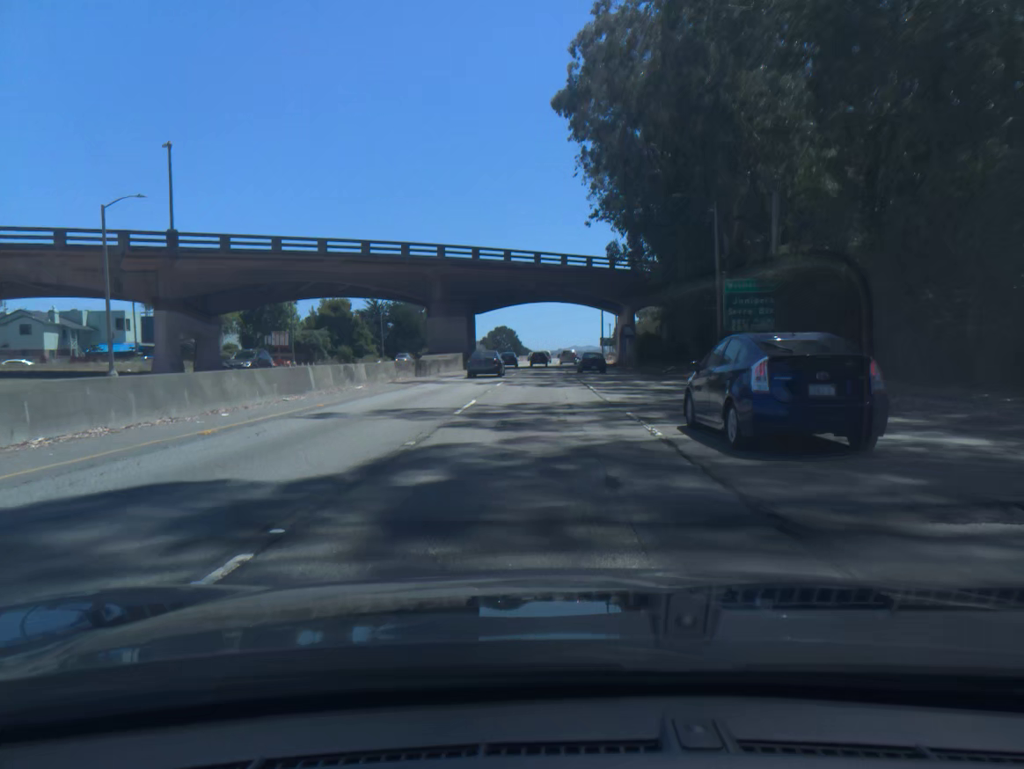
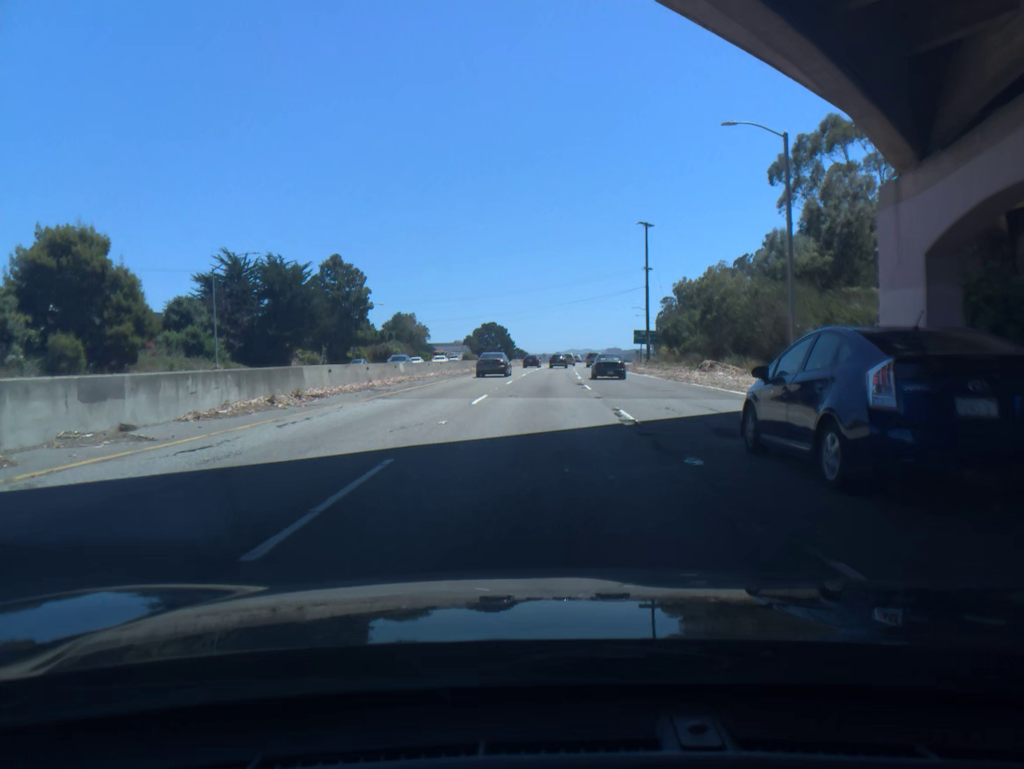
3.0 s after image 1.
(+0.2, +70.0) m; 0°
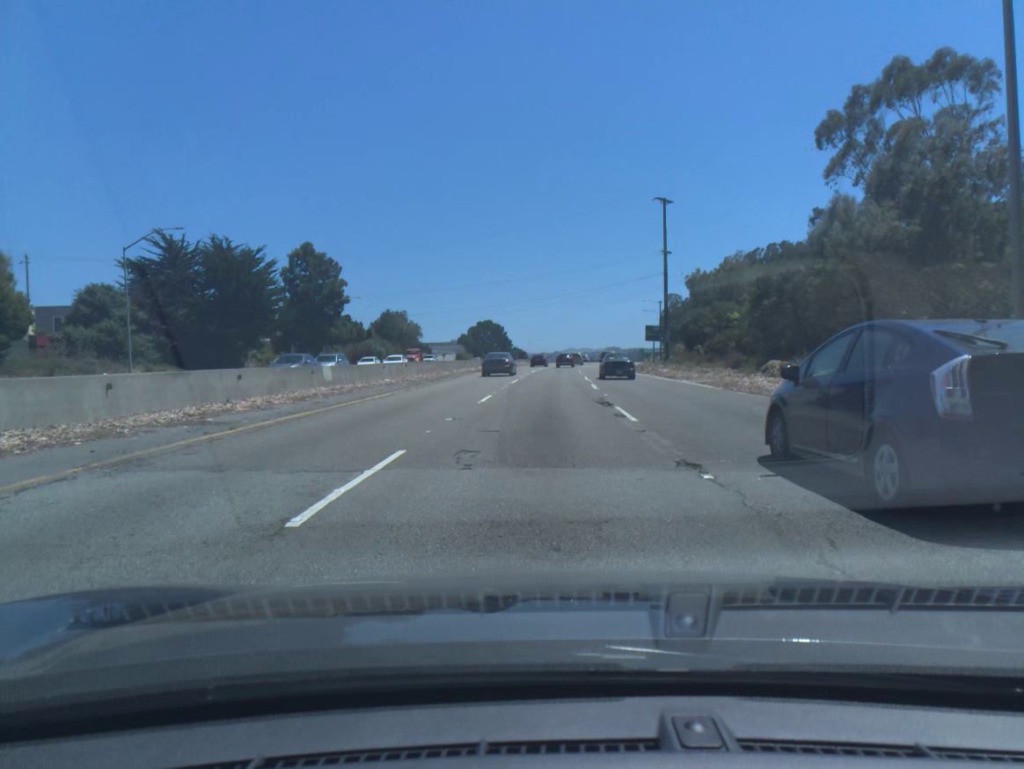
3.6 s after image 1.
(0.0, +13.9) m; 0°
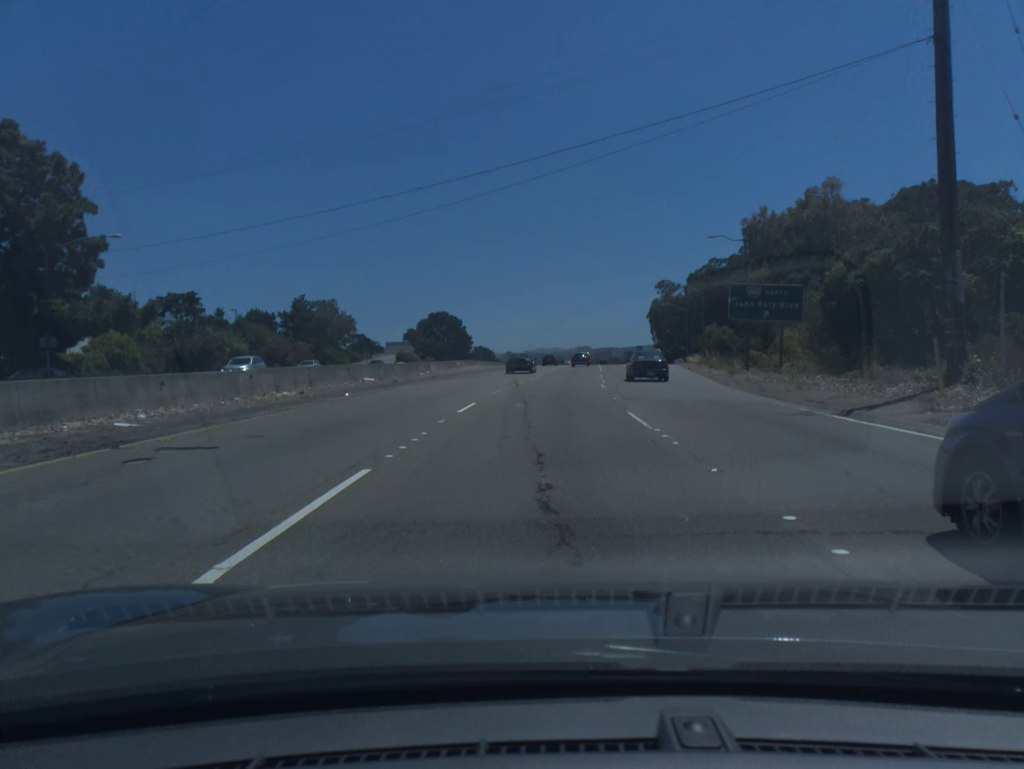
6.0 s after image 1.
(+0.7, +55.6) m; +2°
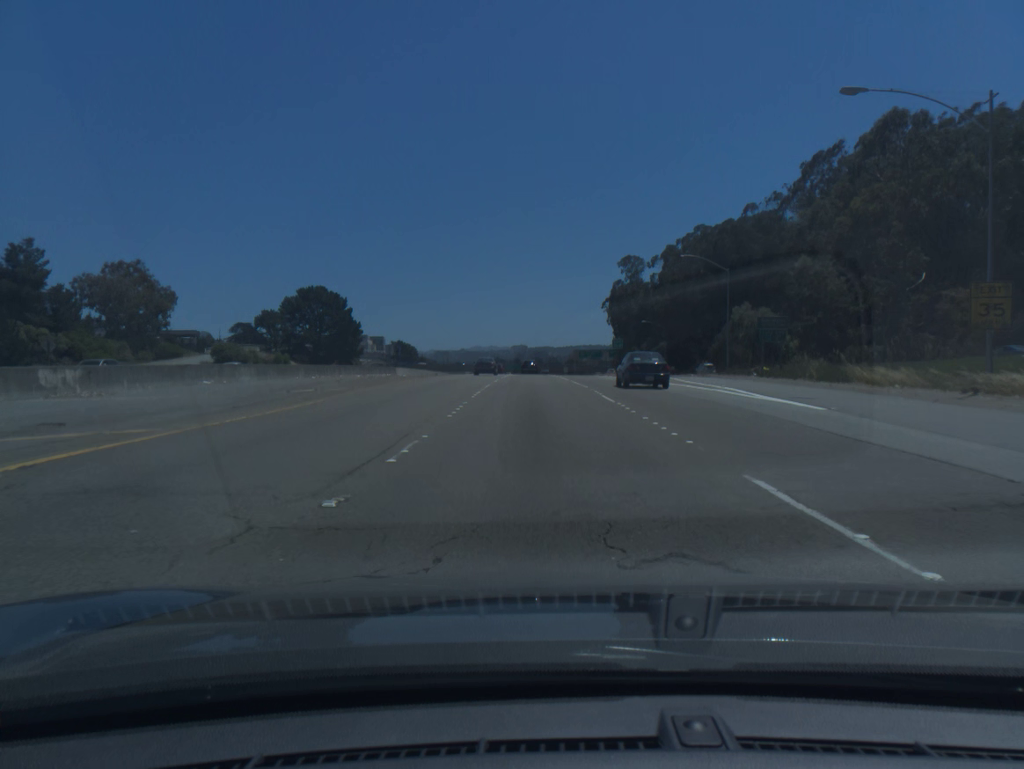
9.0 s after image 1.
(+3.1, +69.8) m; +5°
